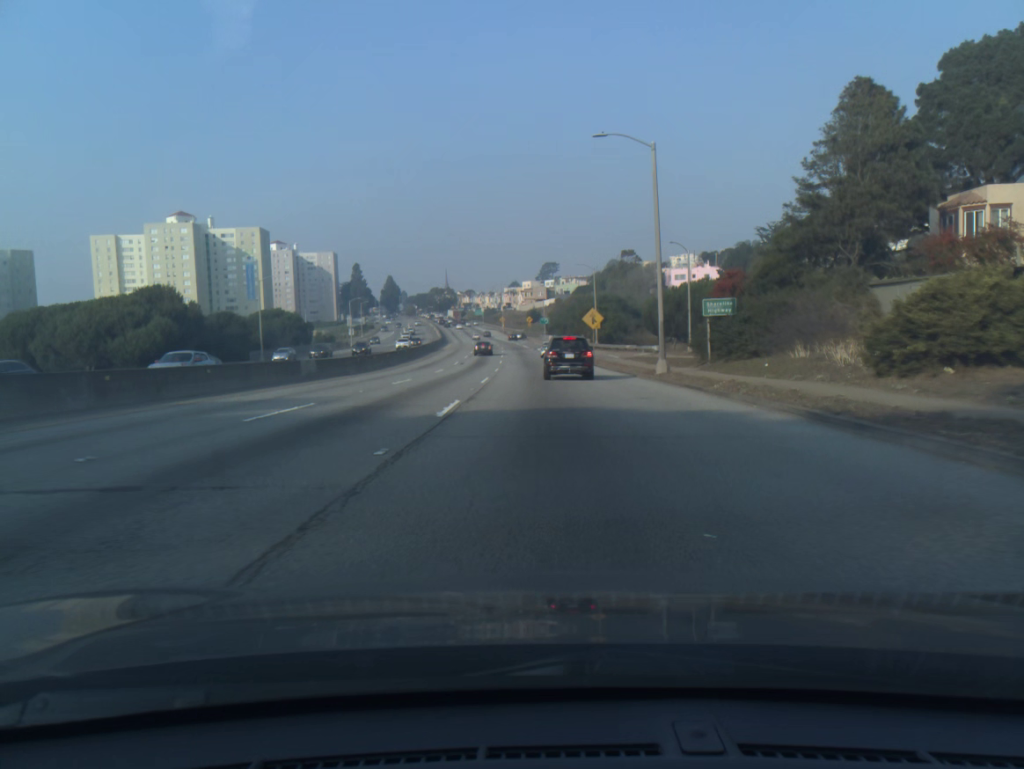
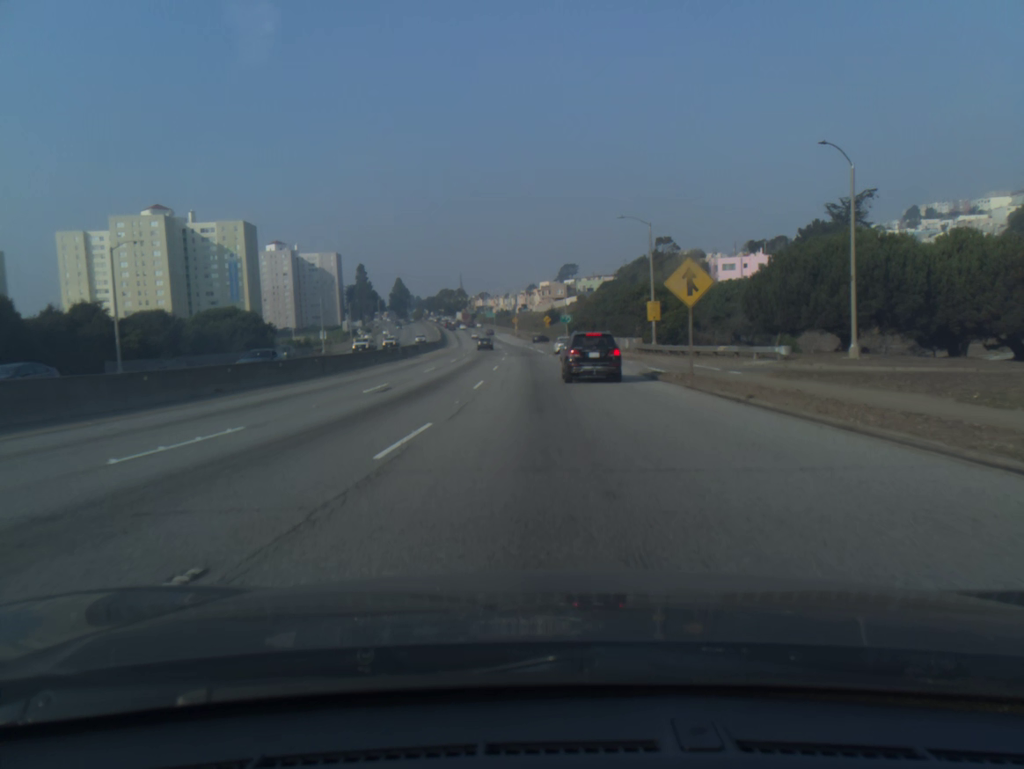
(-0.4, +34.7) m; -1°
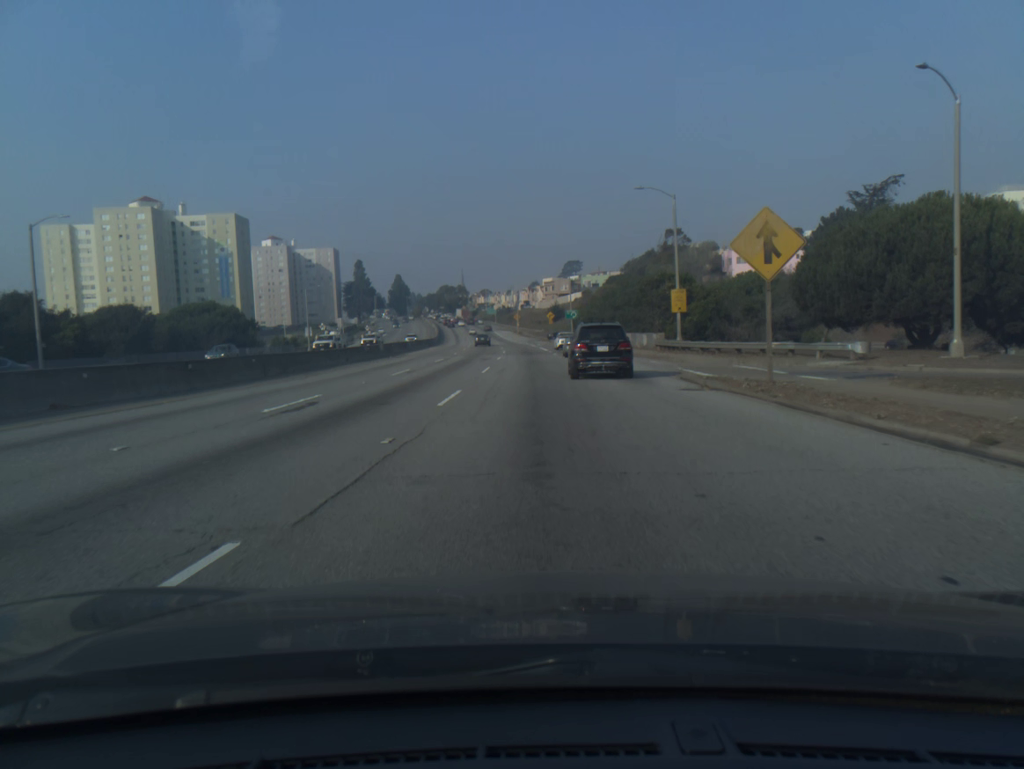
(0.0, +8.8) m; 0°
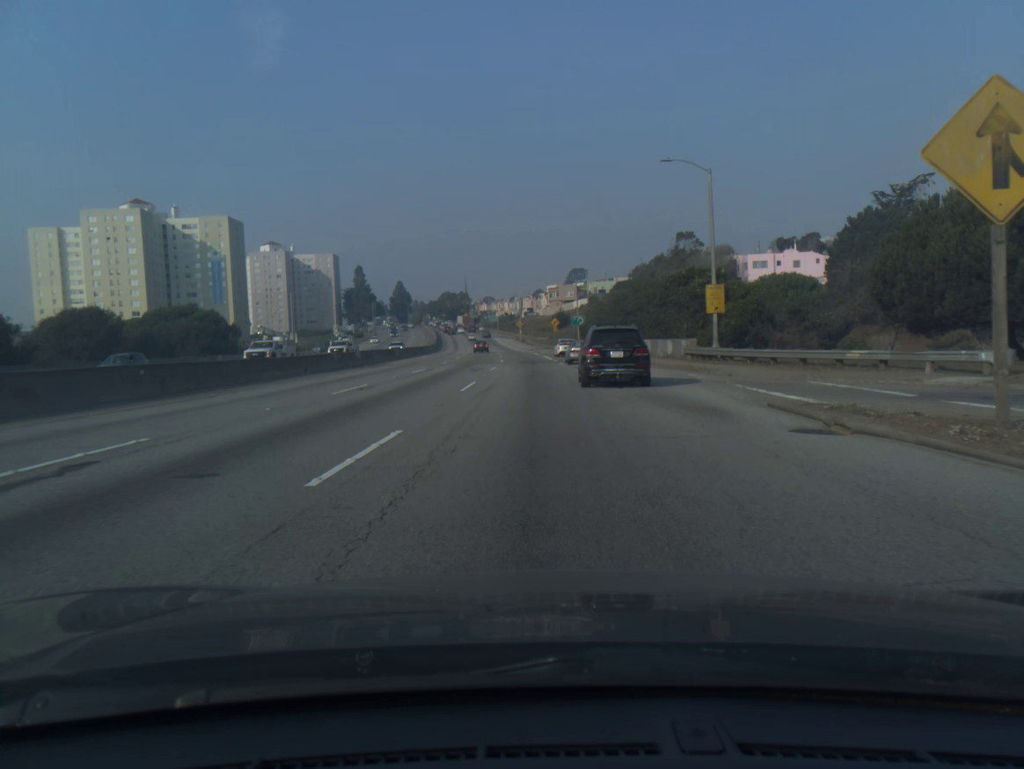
(0.0, +8.8) m; 0°
